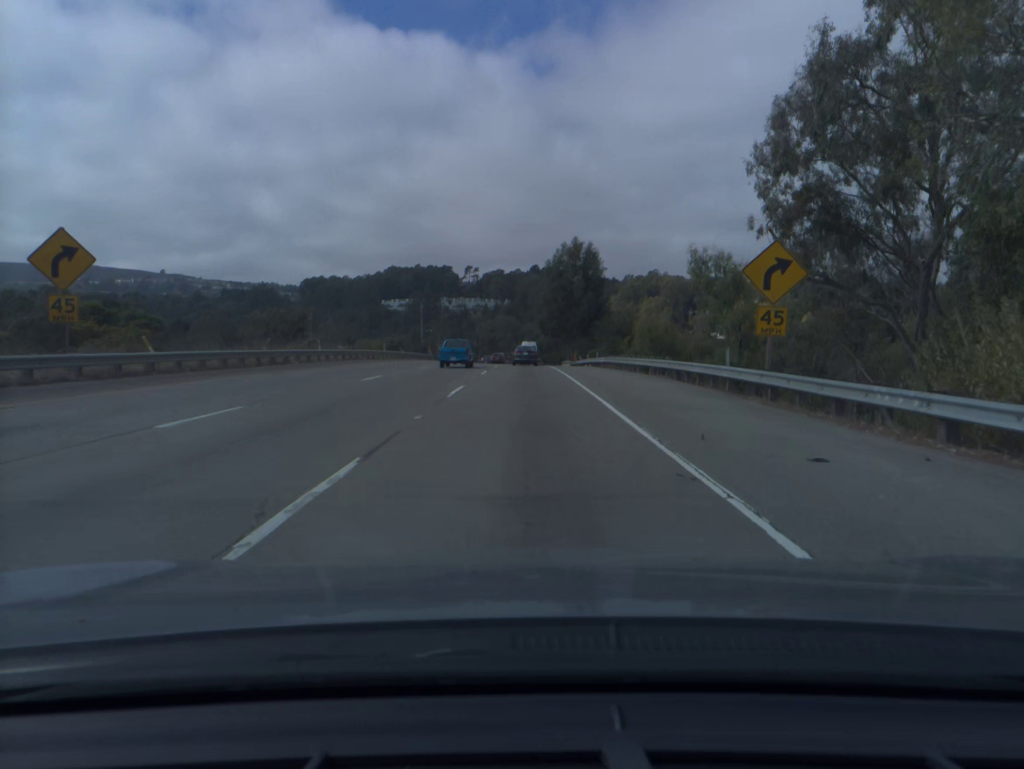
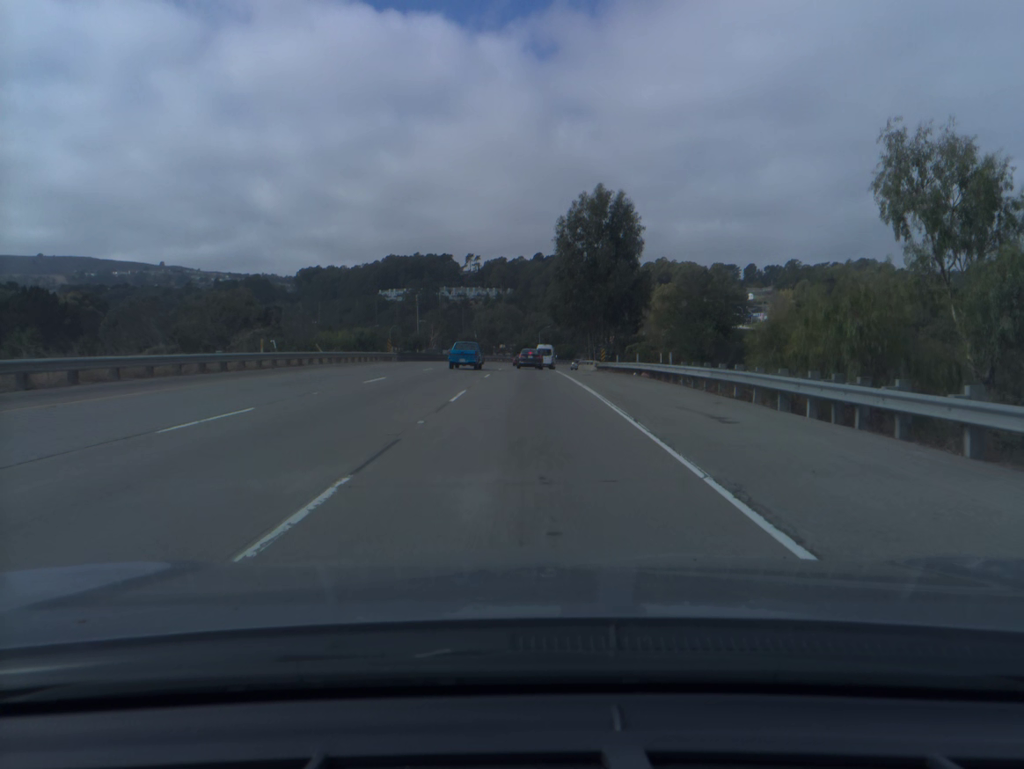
(-0.1, +29.0) m; 0°
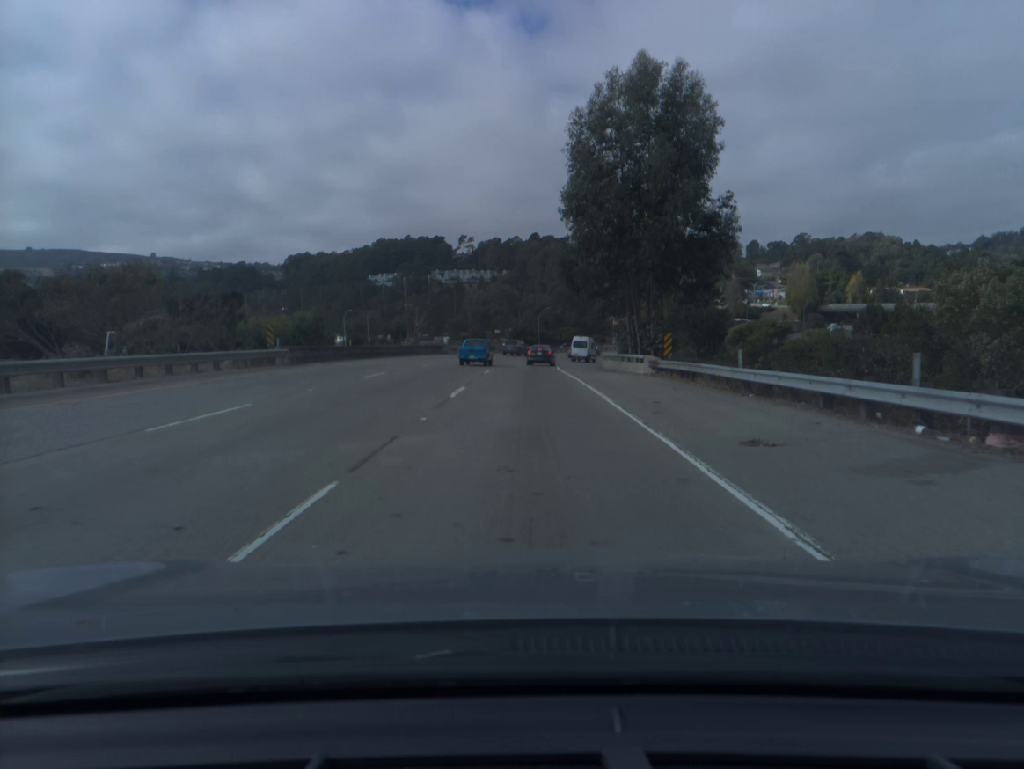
(0.0, +29.2) m; 0°
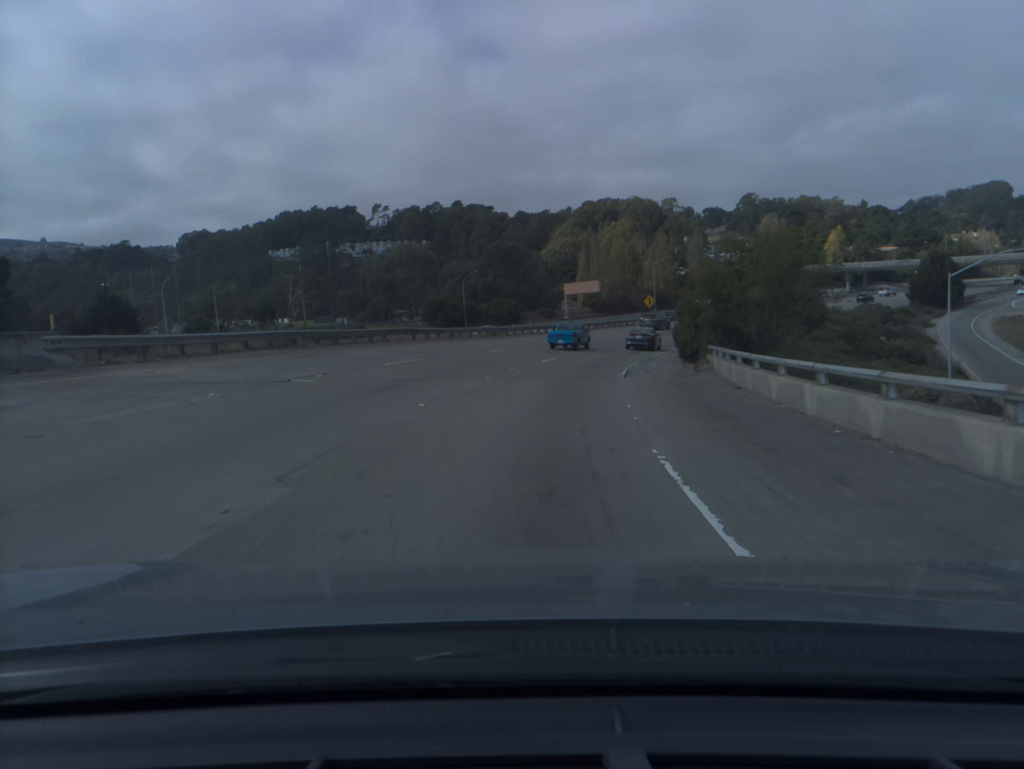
(+1.0, +58.9) m; +5°
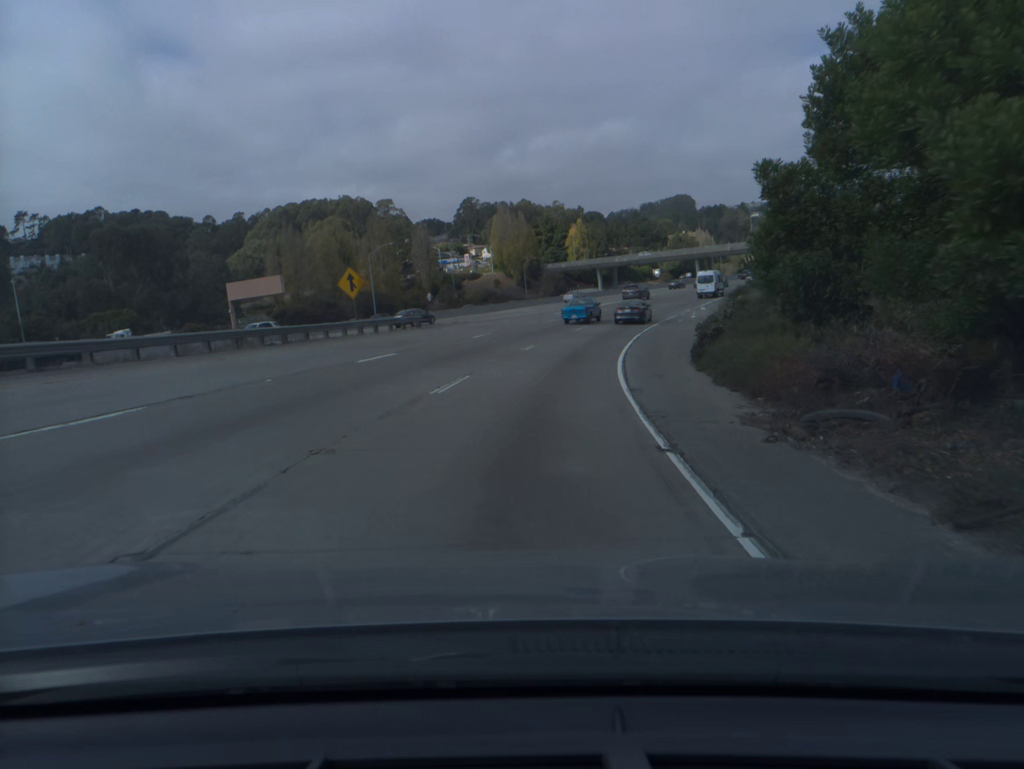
(+9.6, +58.2) m; +19°
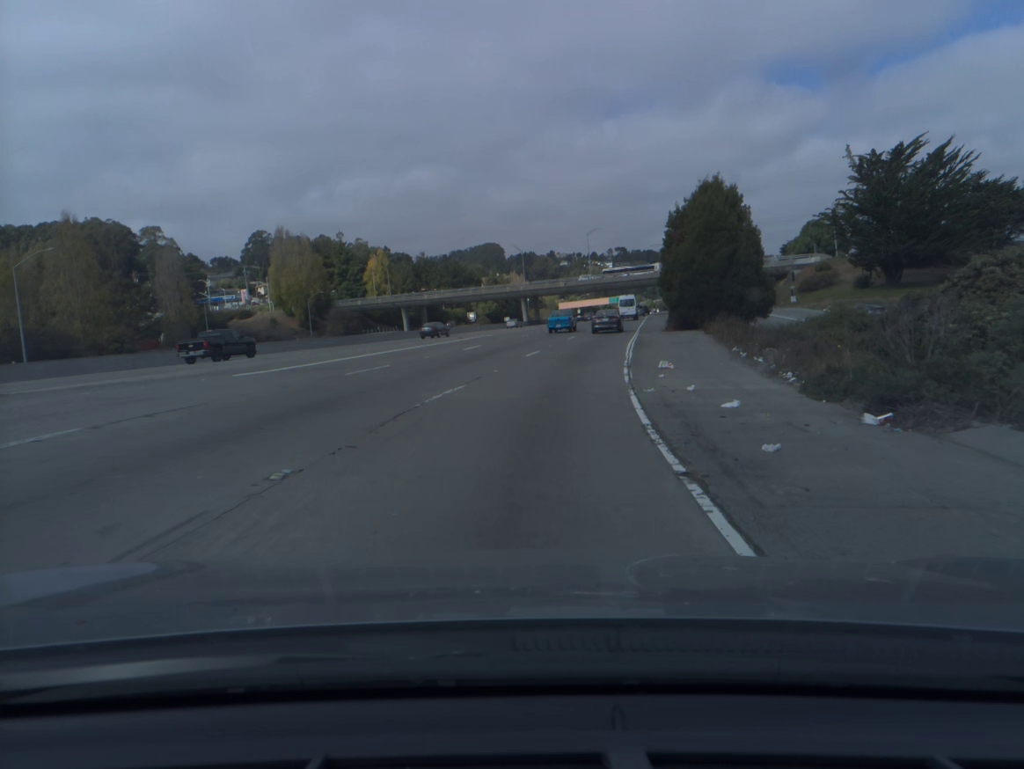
(+5.0, +42.9) m; +14°
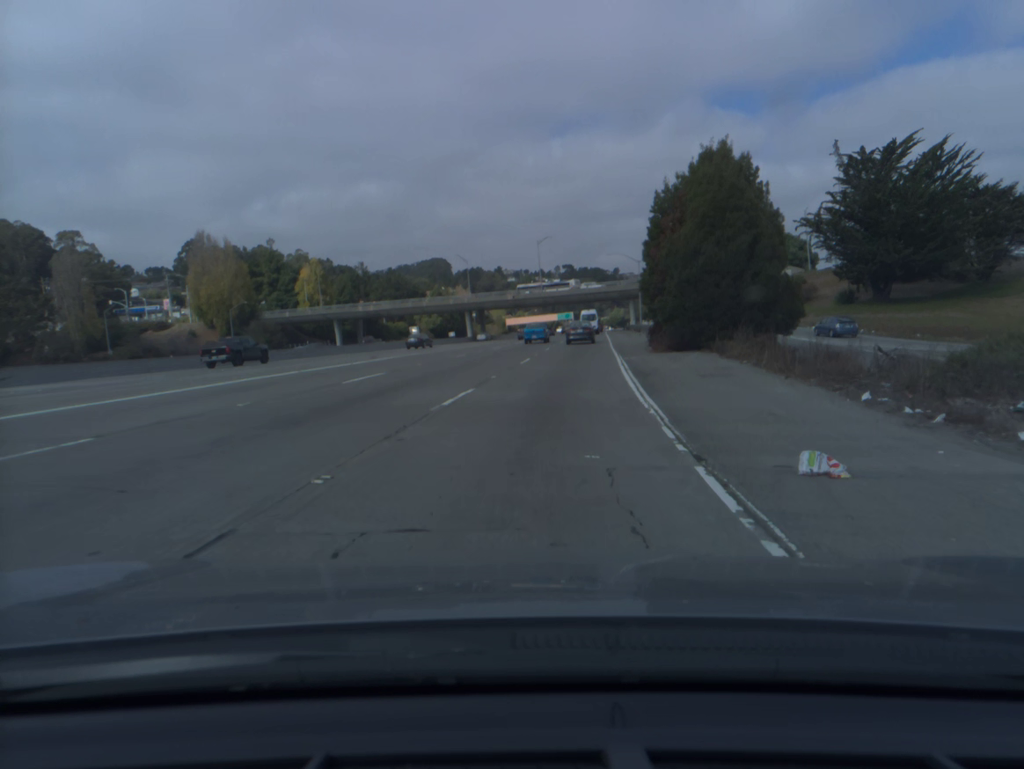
(+0.5, +14.3) m; +4°
